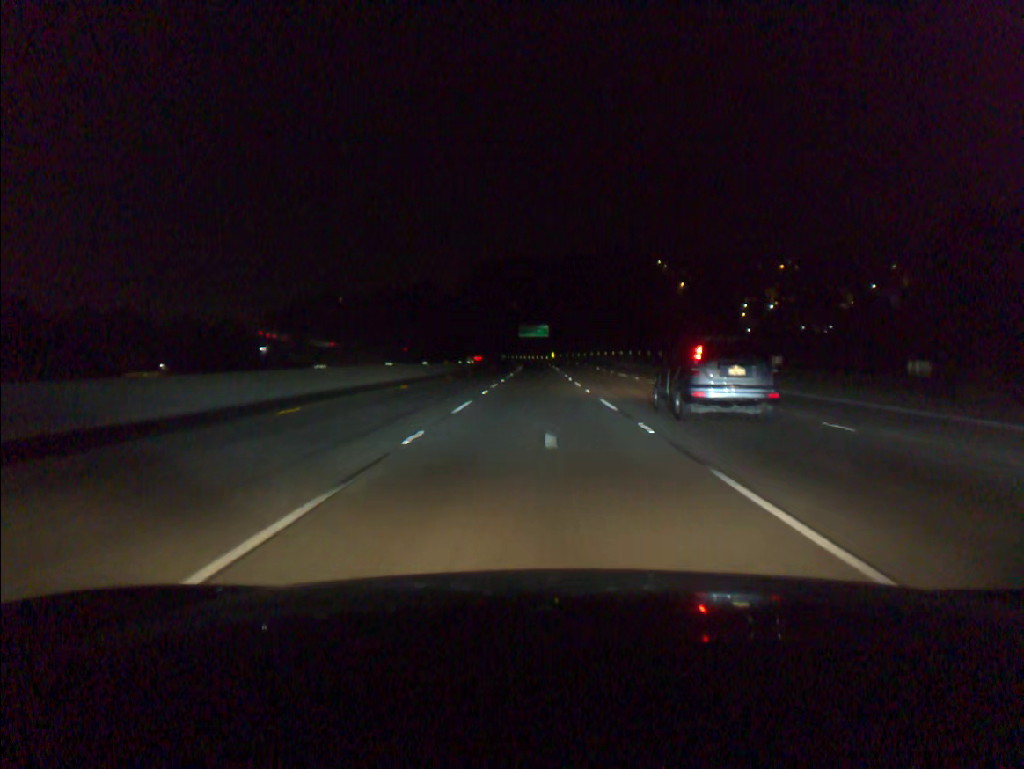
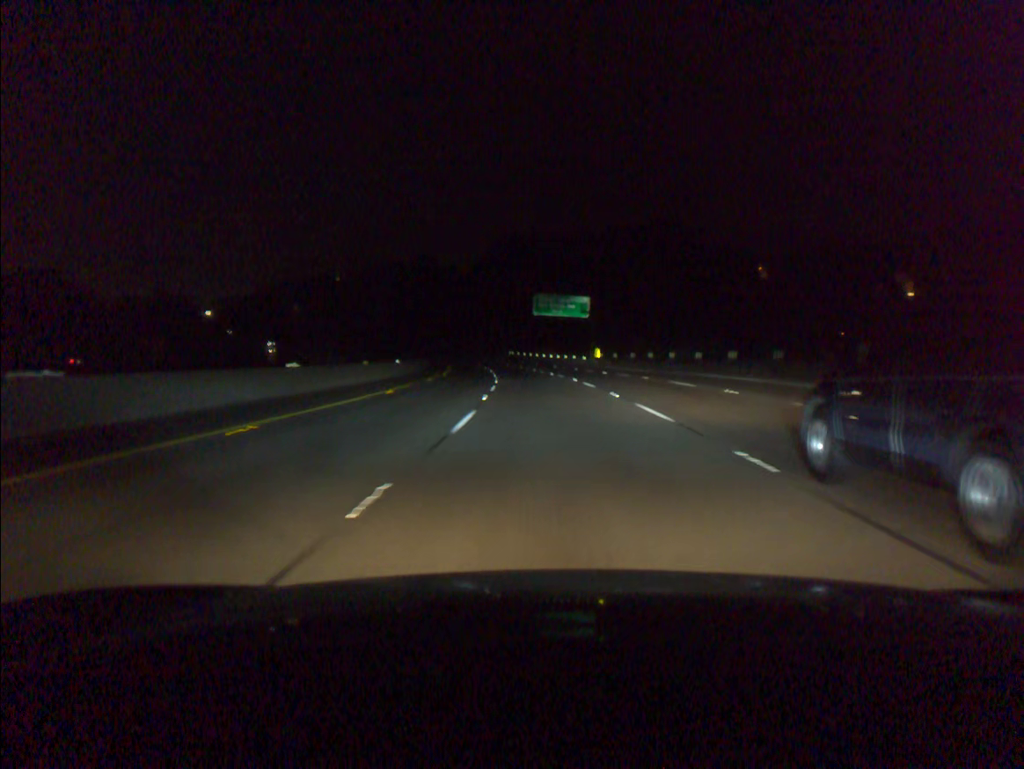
(-0.9, +92.2) m; -2°
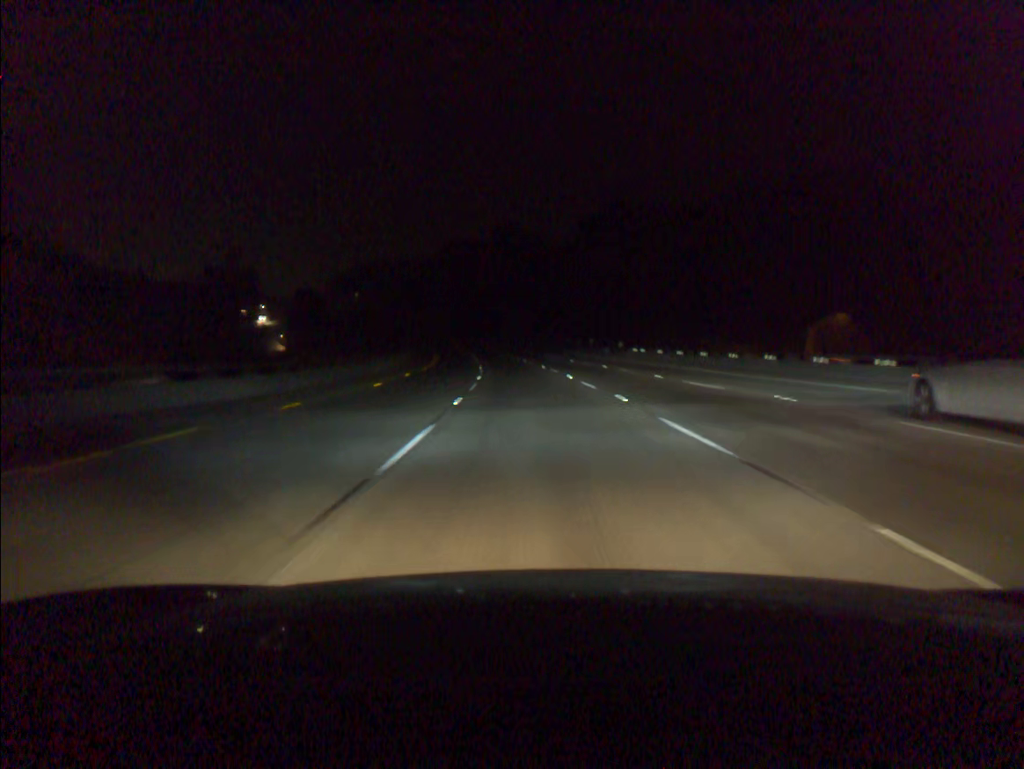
(-5.7, +92.1) m; -7°
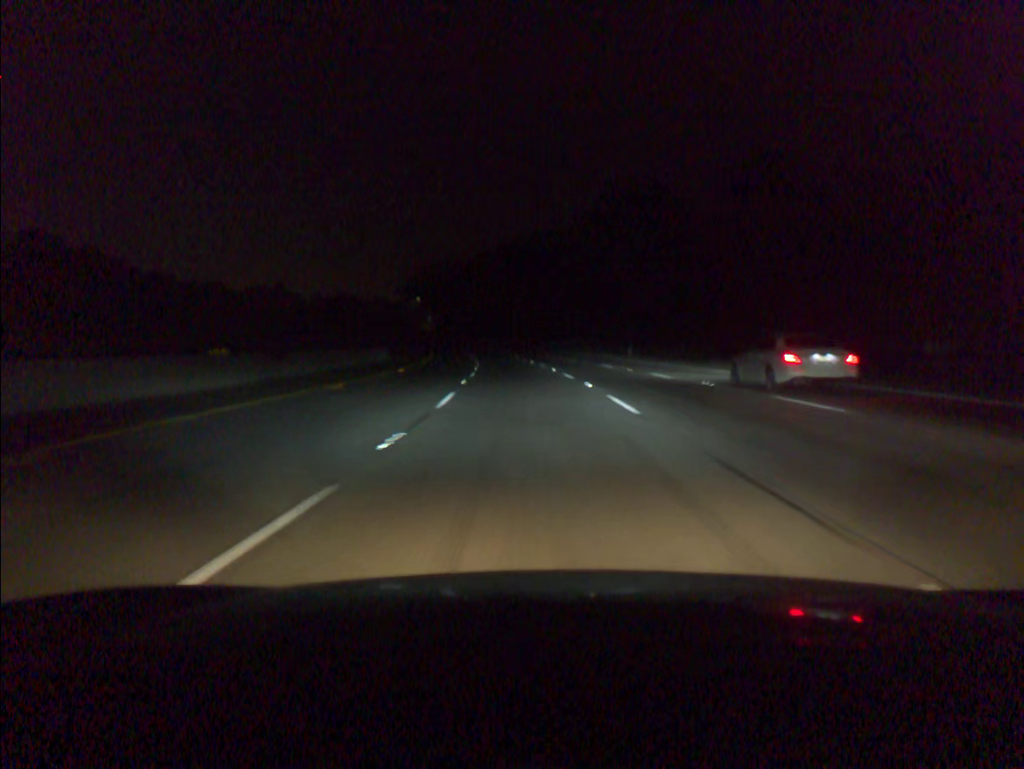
(-4.4, +73.6) m; -7°
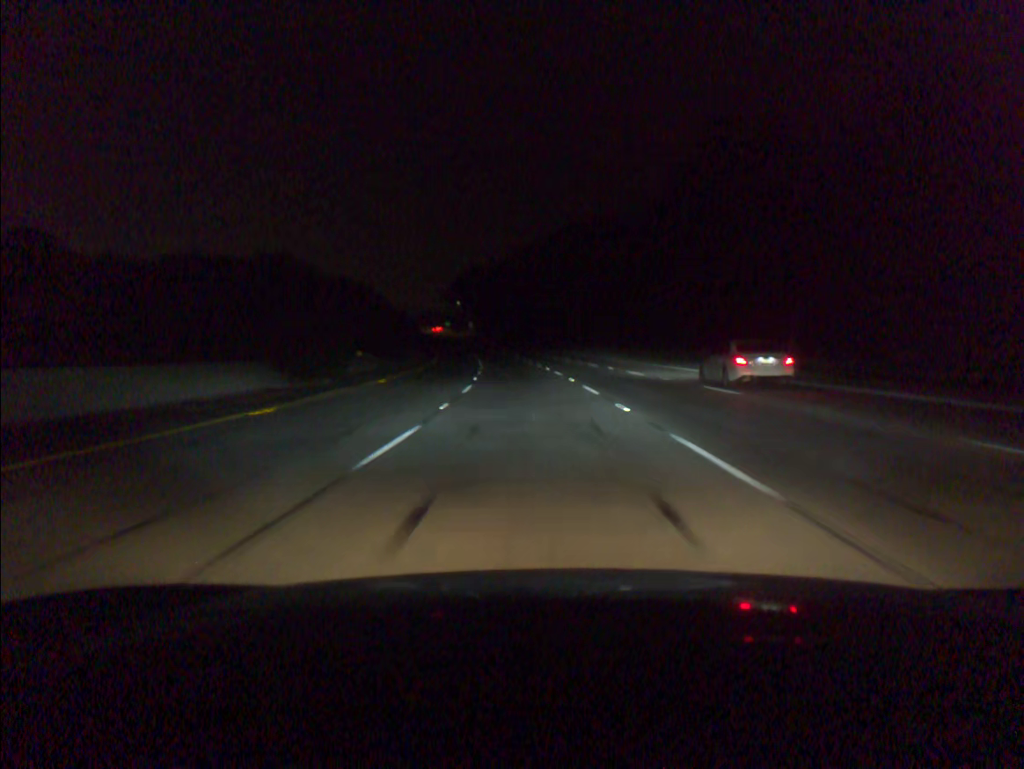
(-1.2, +36.7) m; -4°
